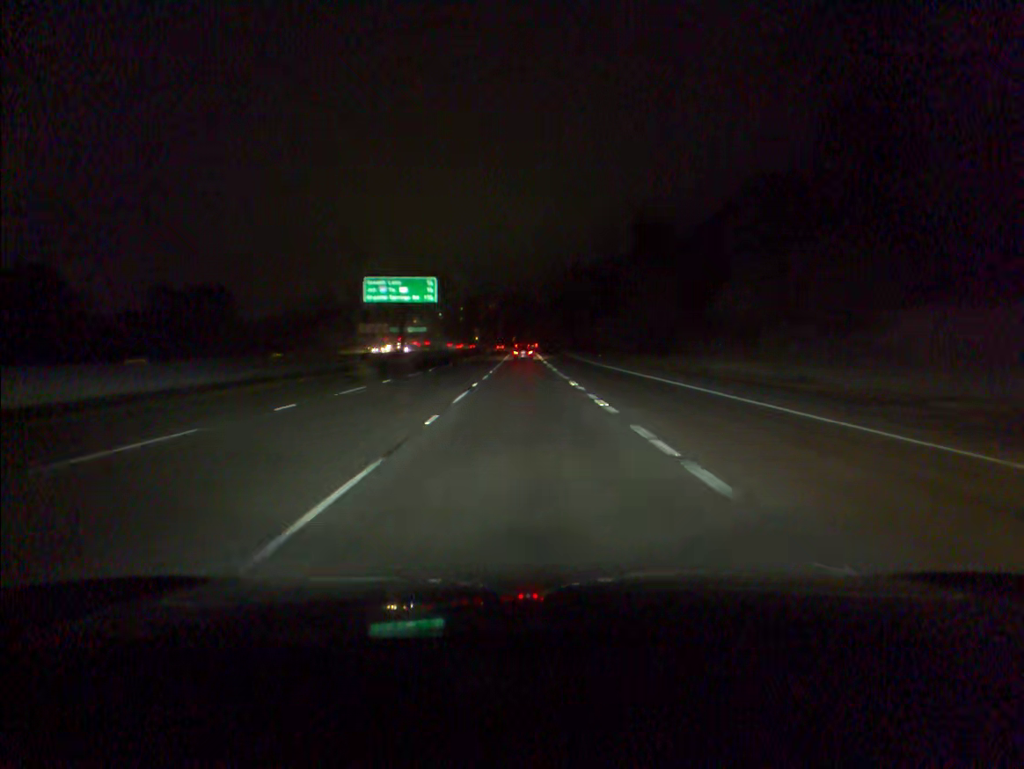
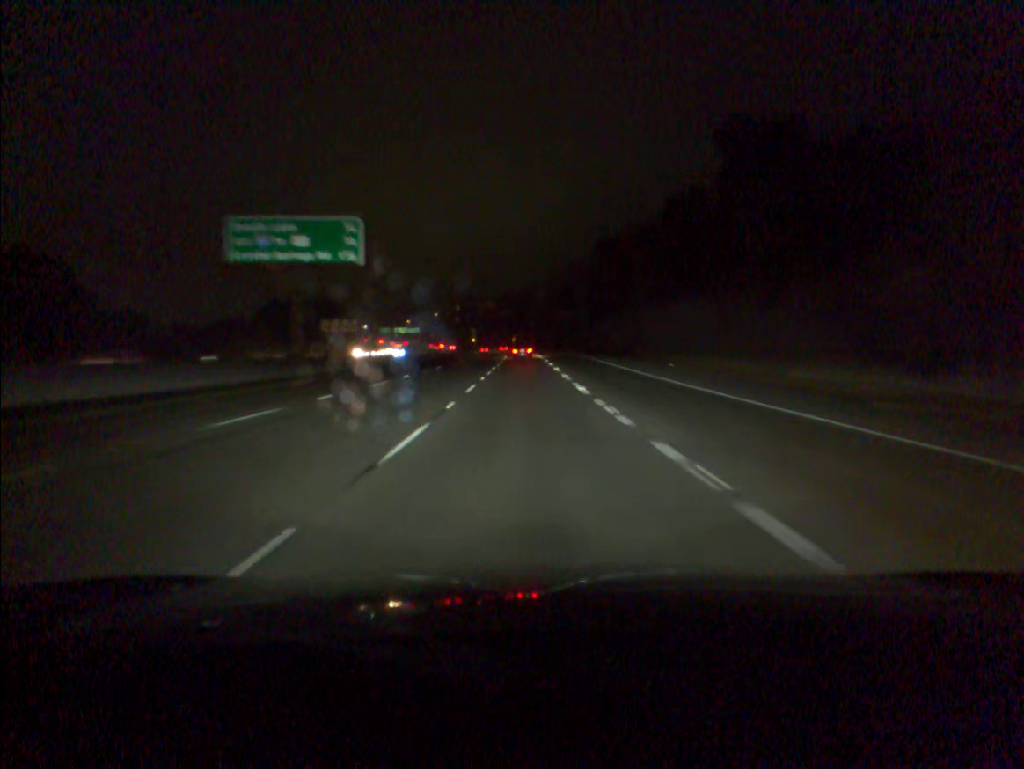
(-0.1, +38.1) m; 0°
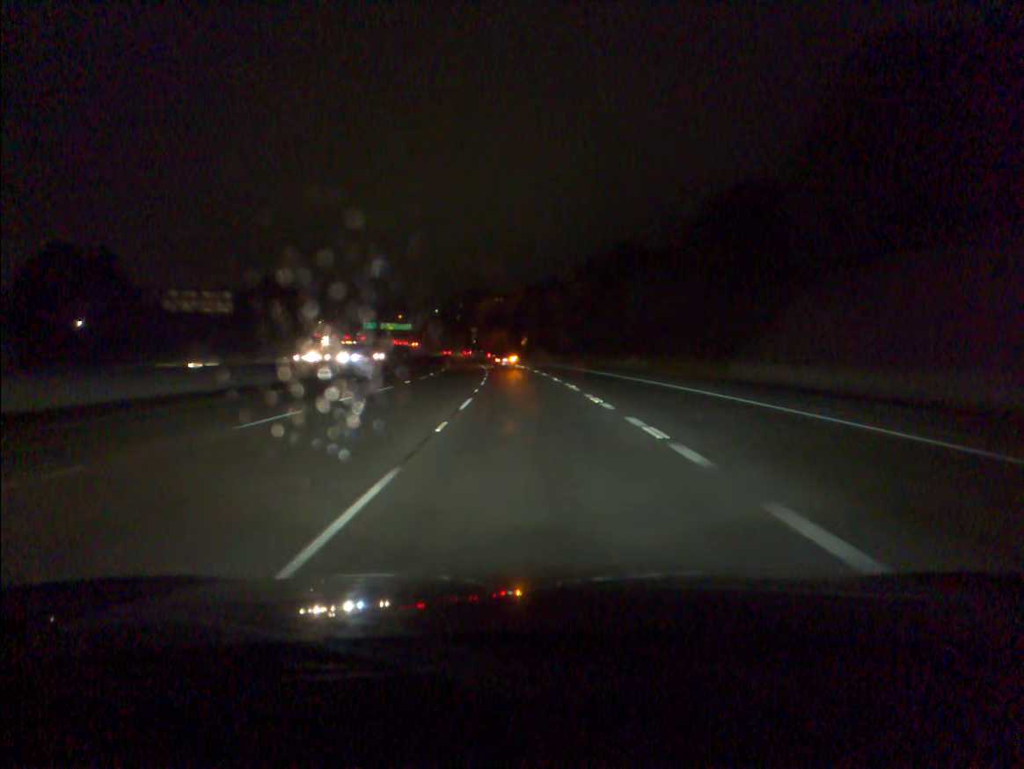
(-0.3, +76.5) m; -1°
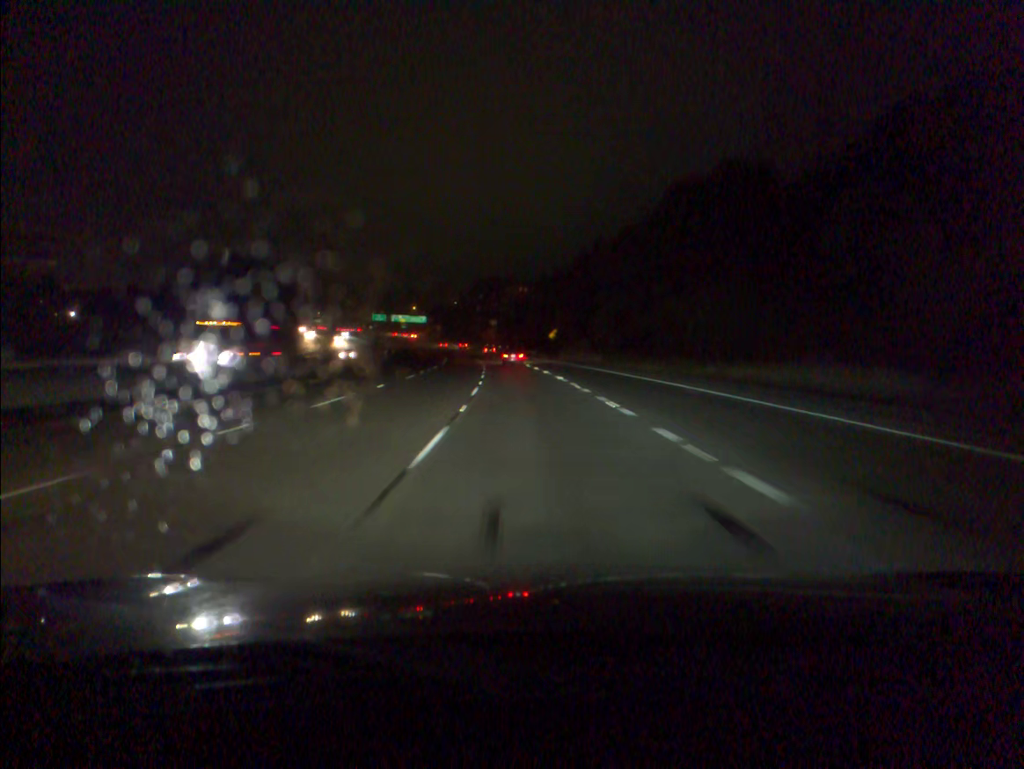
(-0.5, +38.2) m; -2°
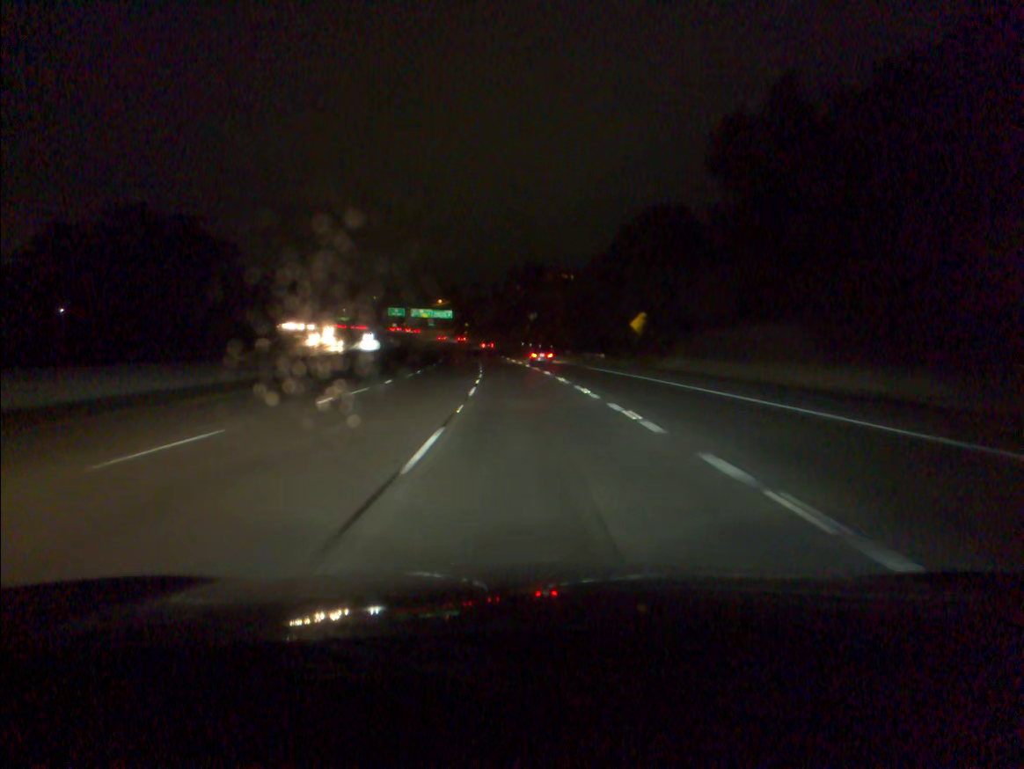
(-1.5, +57.2) m; -3°
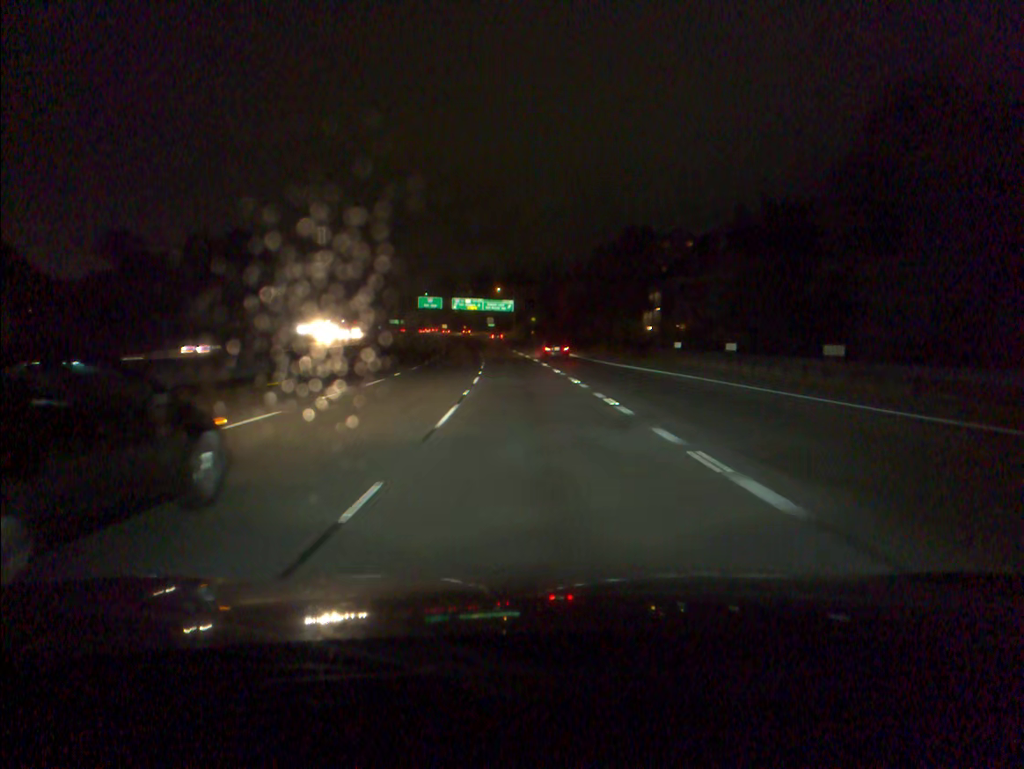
(-4.5, +95.4) m; -6°
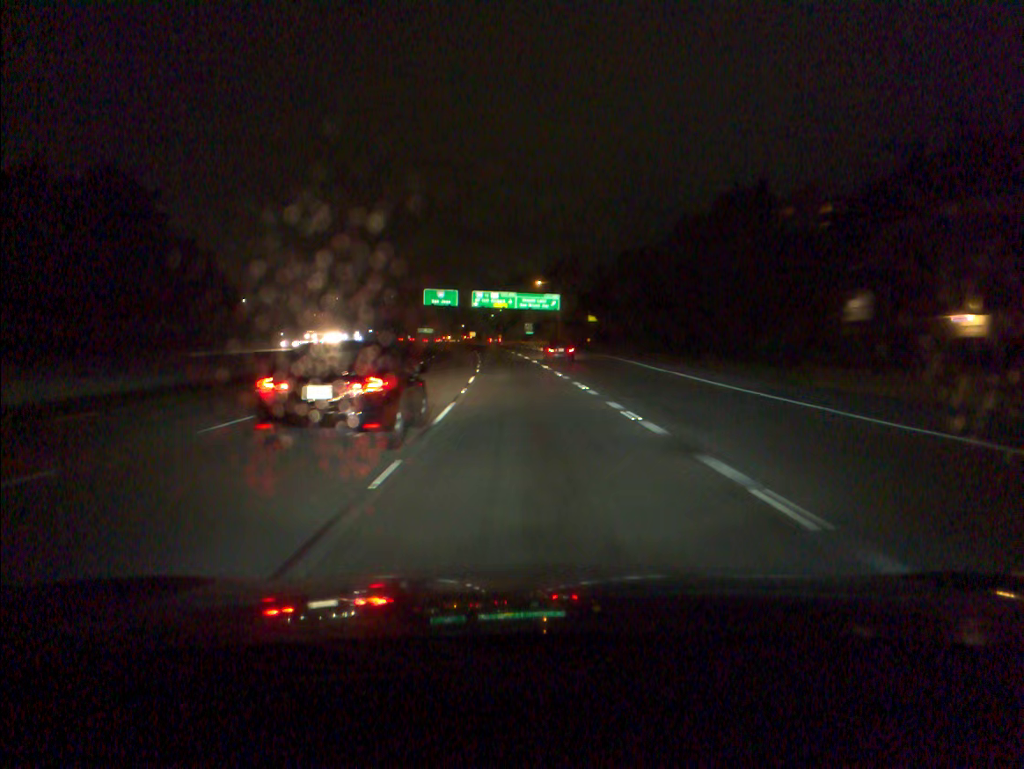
(-1.5, +57.0) m; -3°
